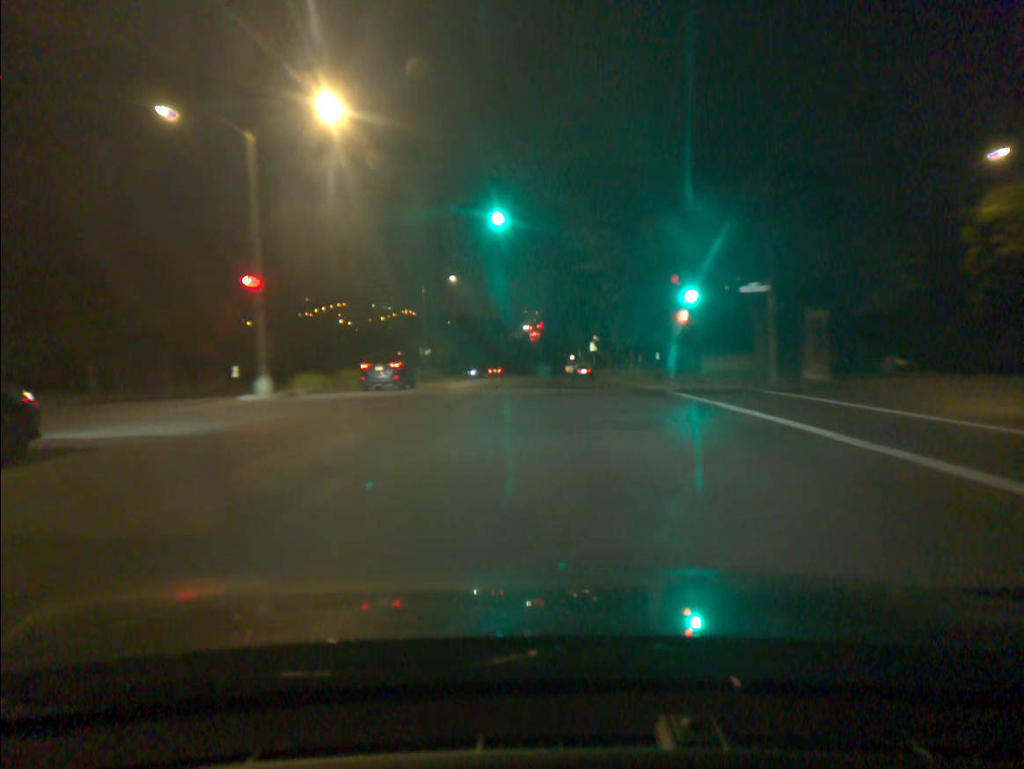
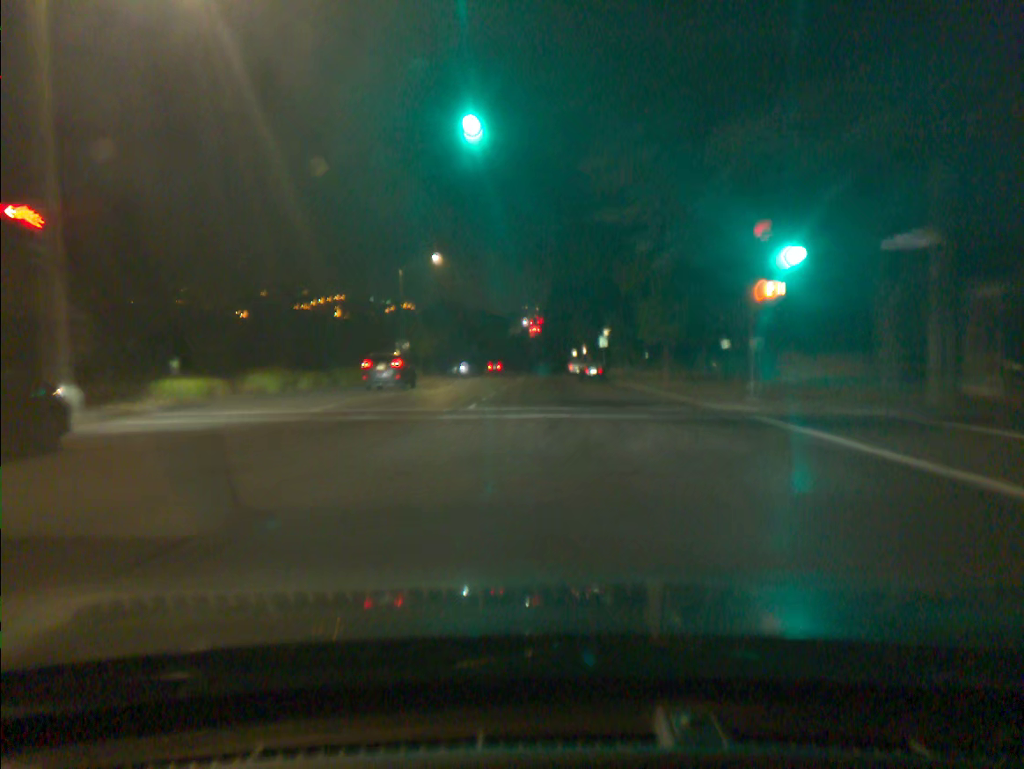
(0.0, +11.6) m; 0°
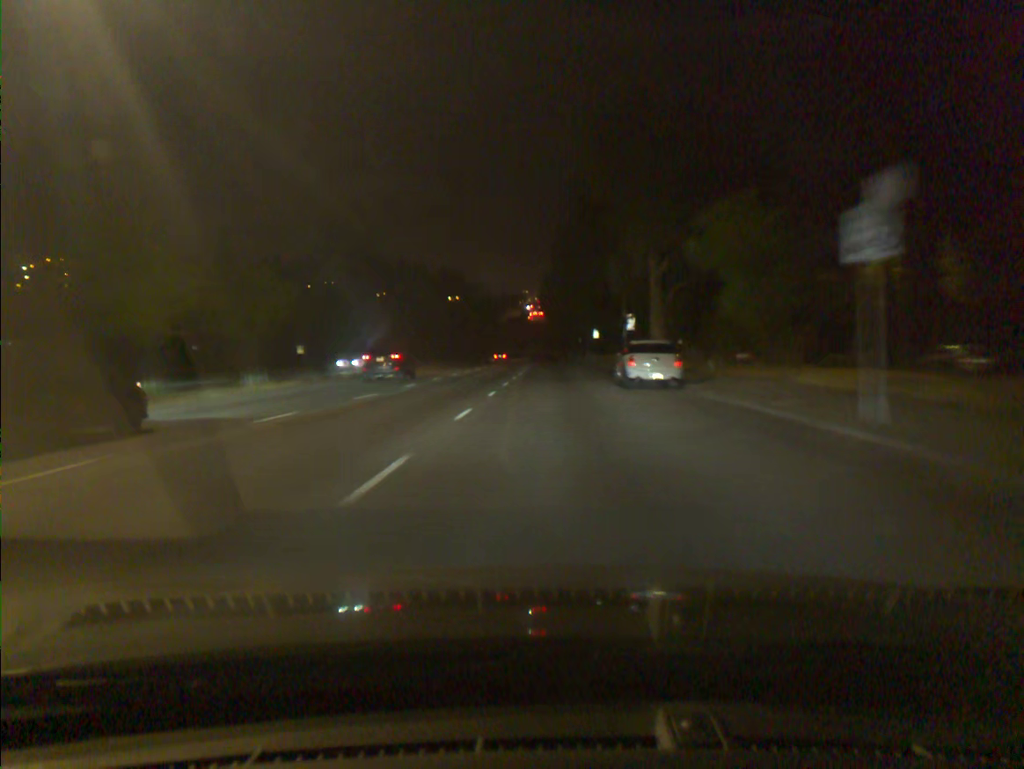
(+0.1, +48.4) m; 0°
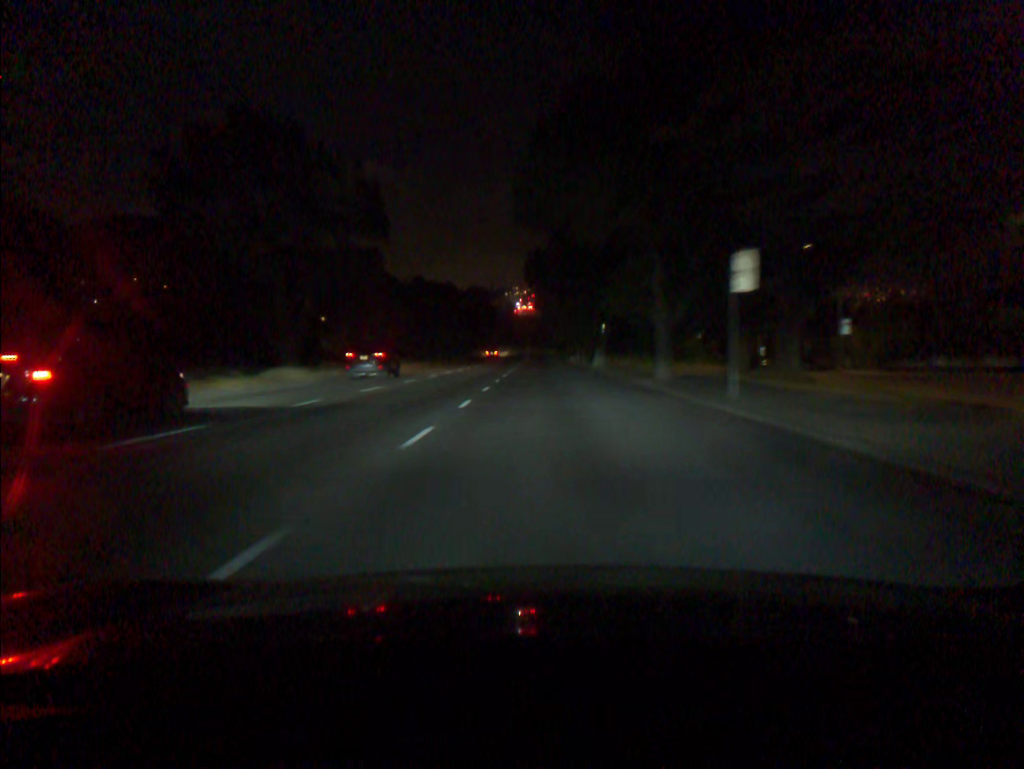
(+0.3, +62.7) m; 0°
